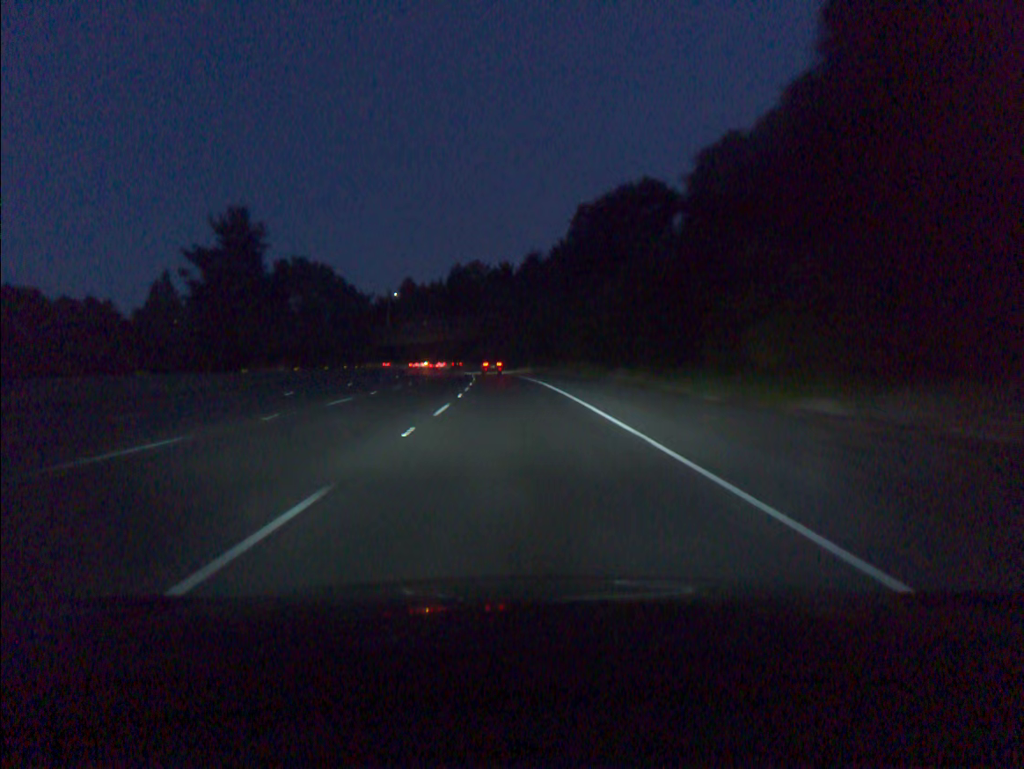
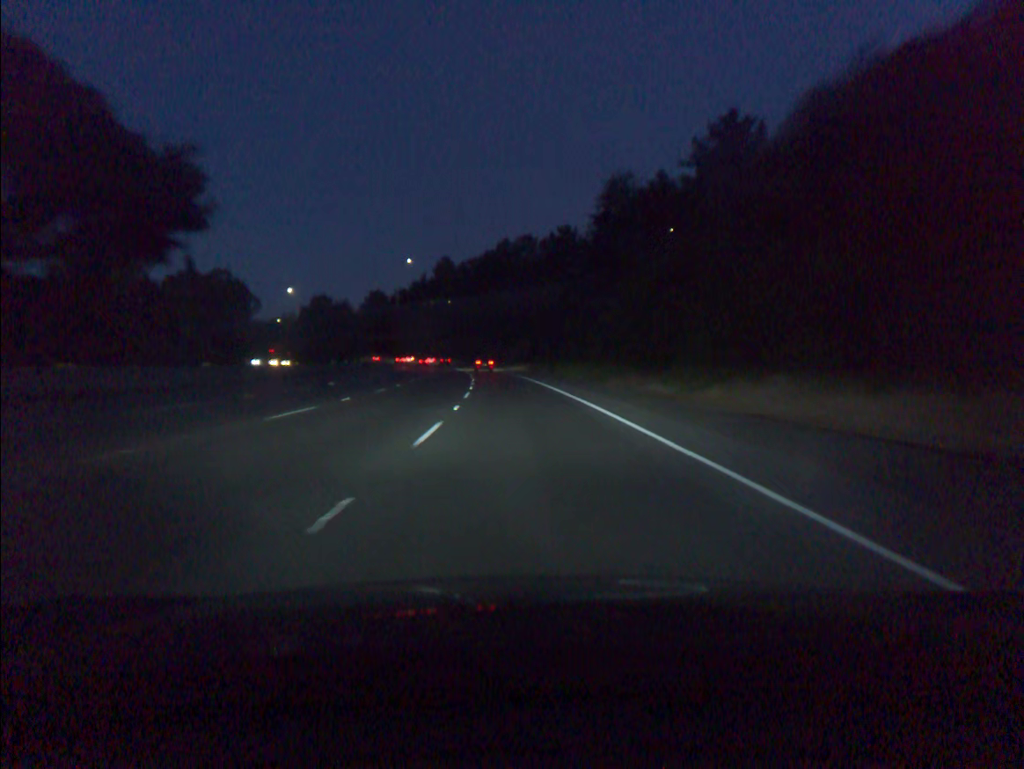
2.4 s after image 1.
(-2.1, +65.7) m; -4°
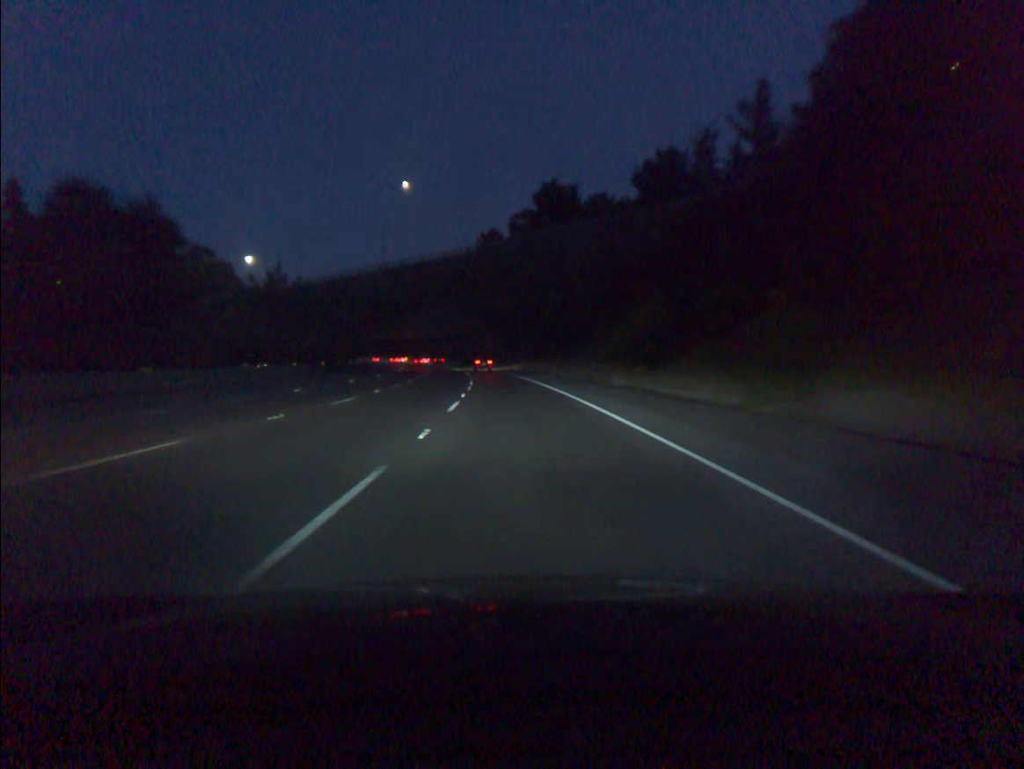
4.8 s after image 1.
(-2.3, +66.0) m; -4°
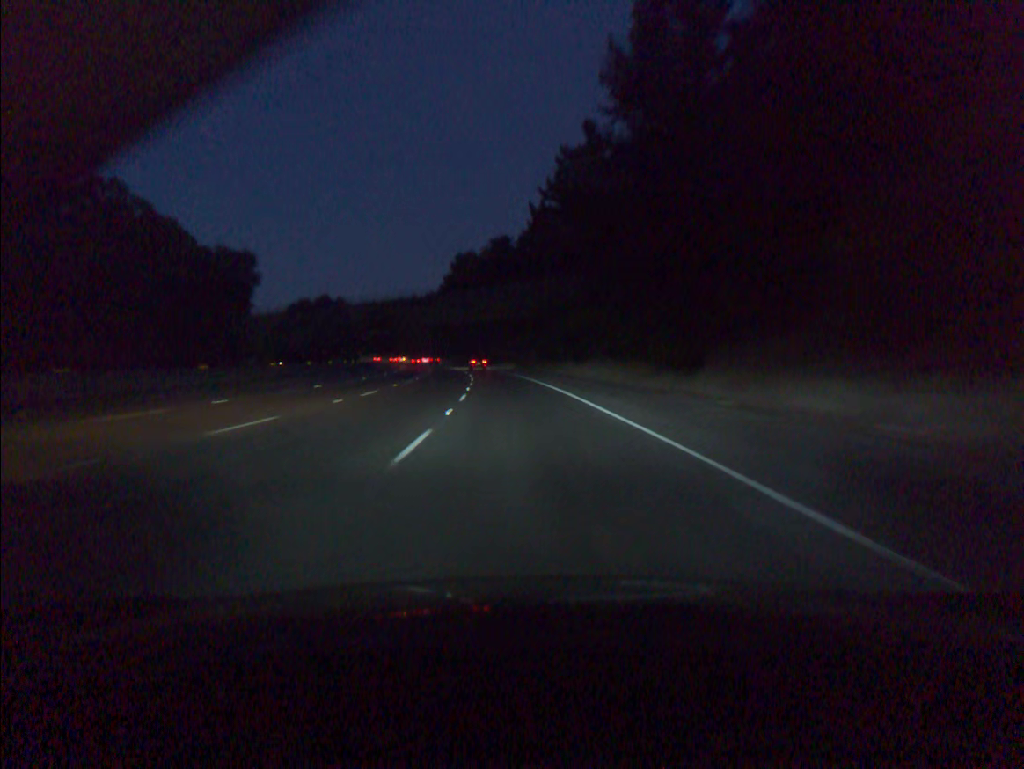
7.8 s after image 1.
(-4.1, +81.7) m; -6°
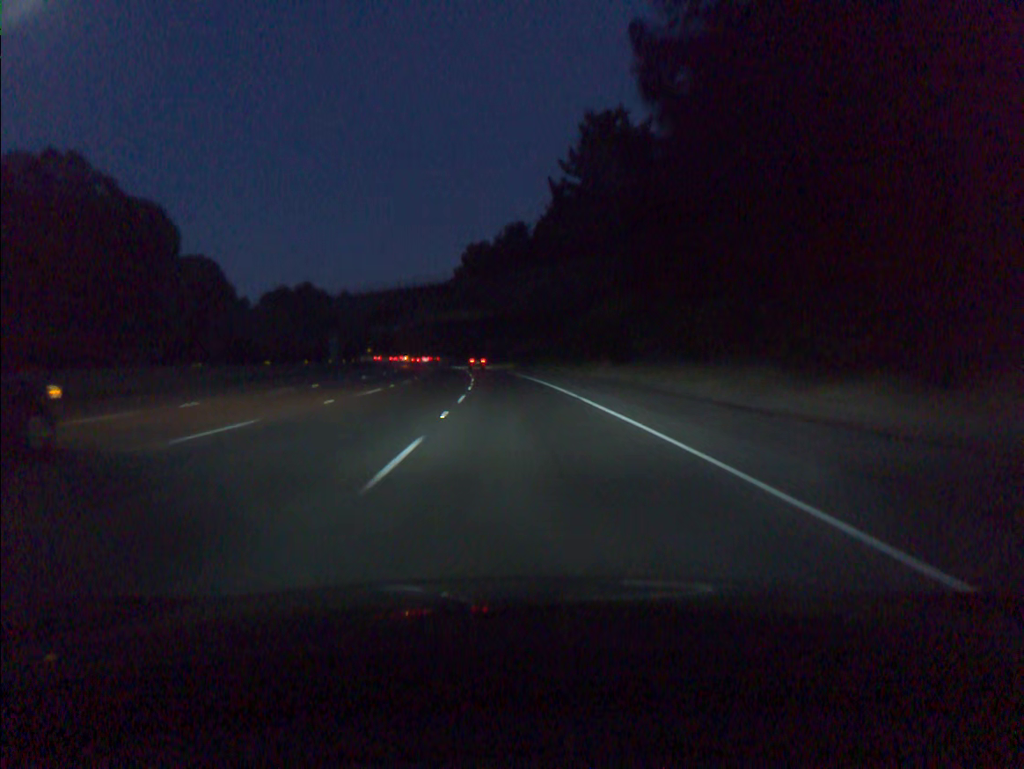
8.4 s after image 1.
(-0.2, +16.2) m; -1°
